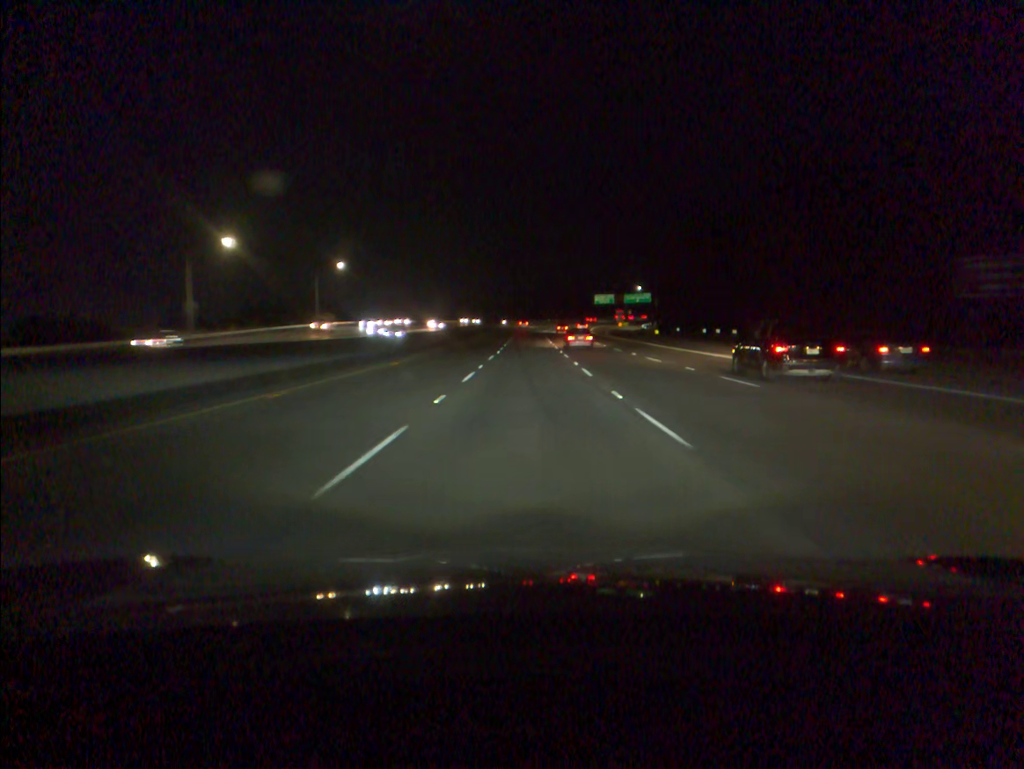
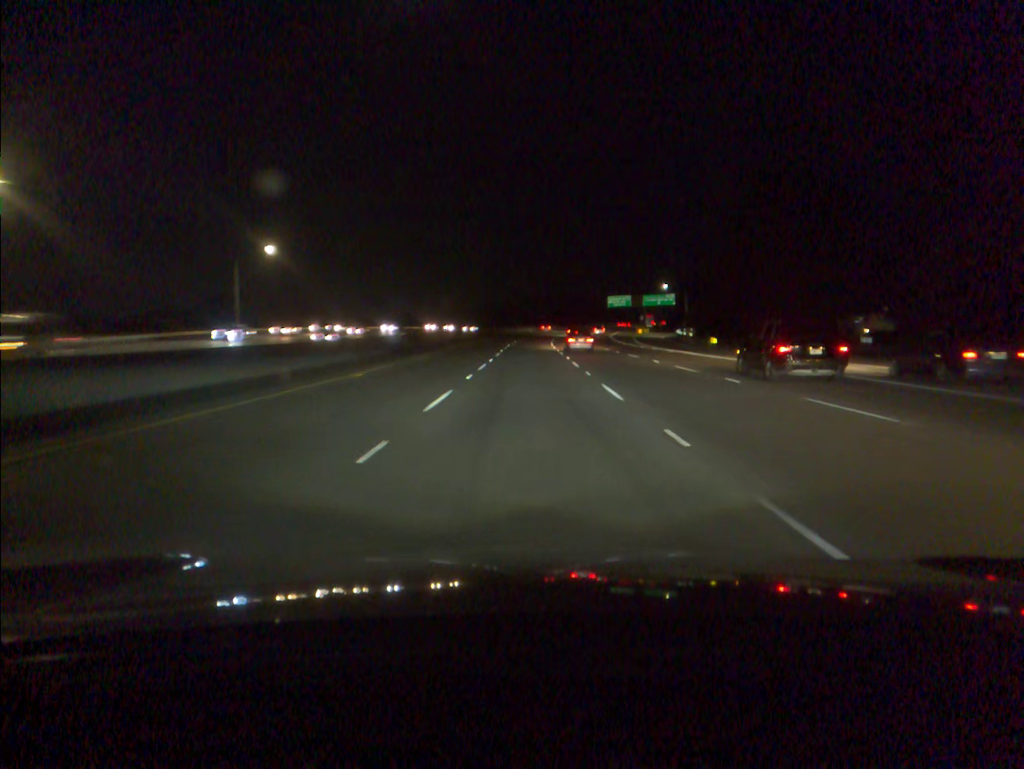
(0.0, +36.1) m; 0°
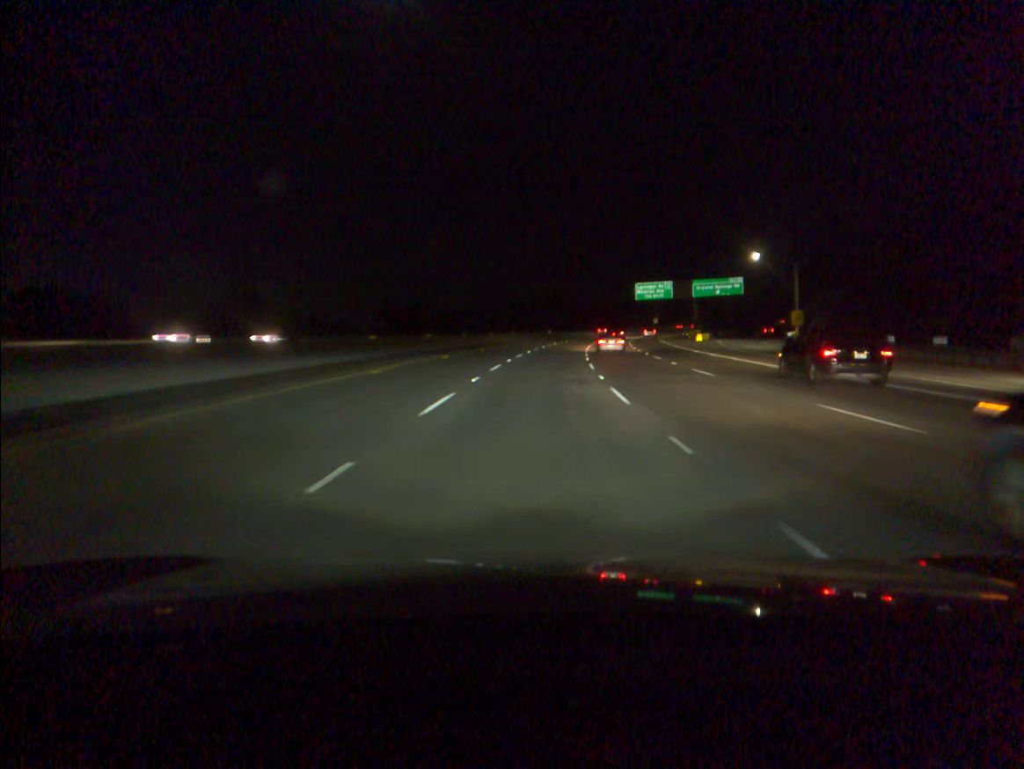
(+0.2, +71.8) m; +1°
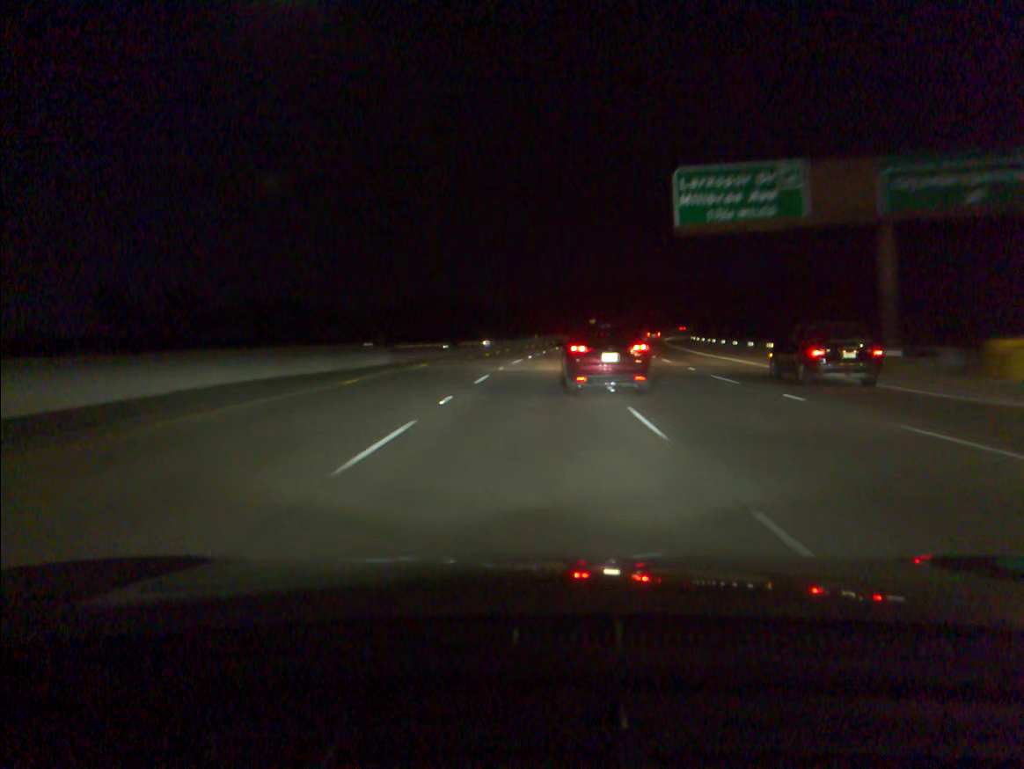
(+5.8, +89.8) m; +7°
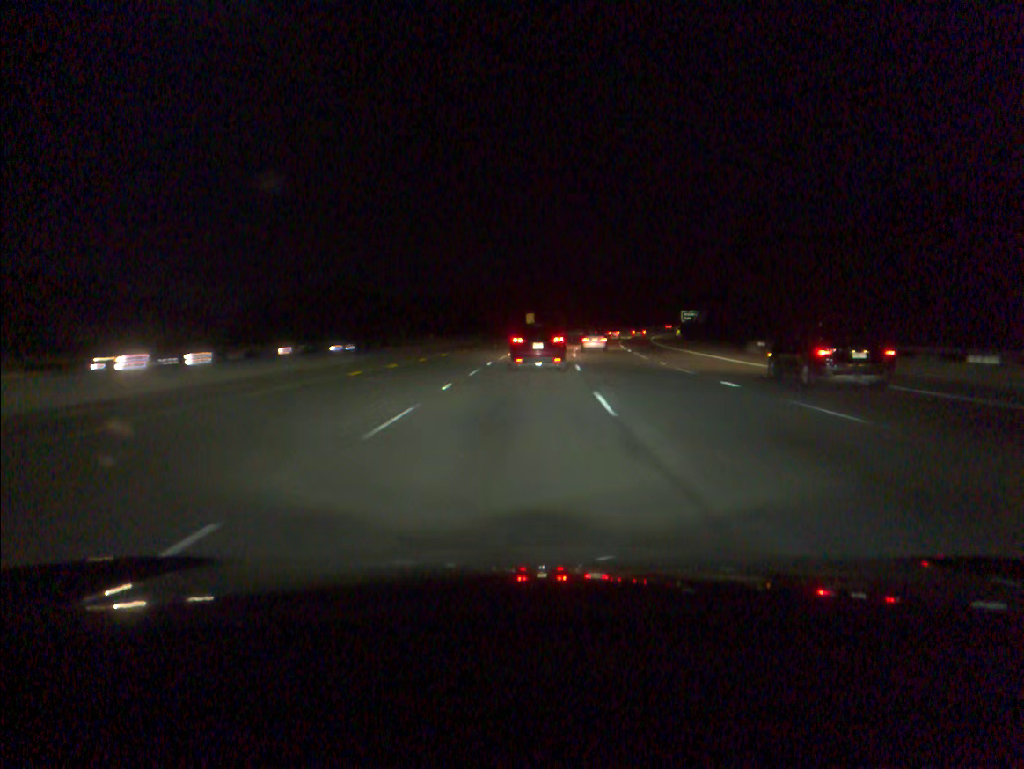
(+2.7, +54.8) m; +5°
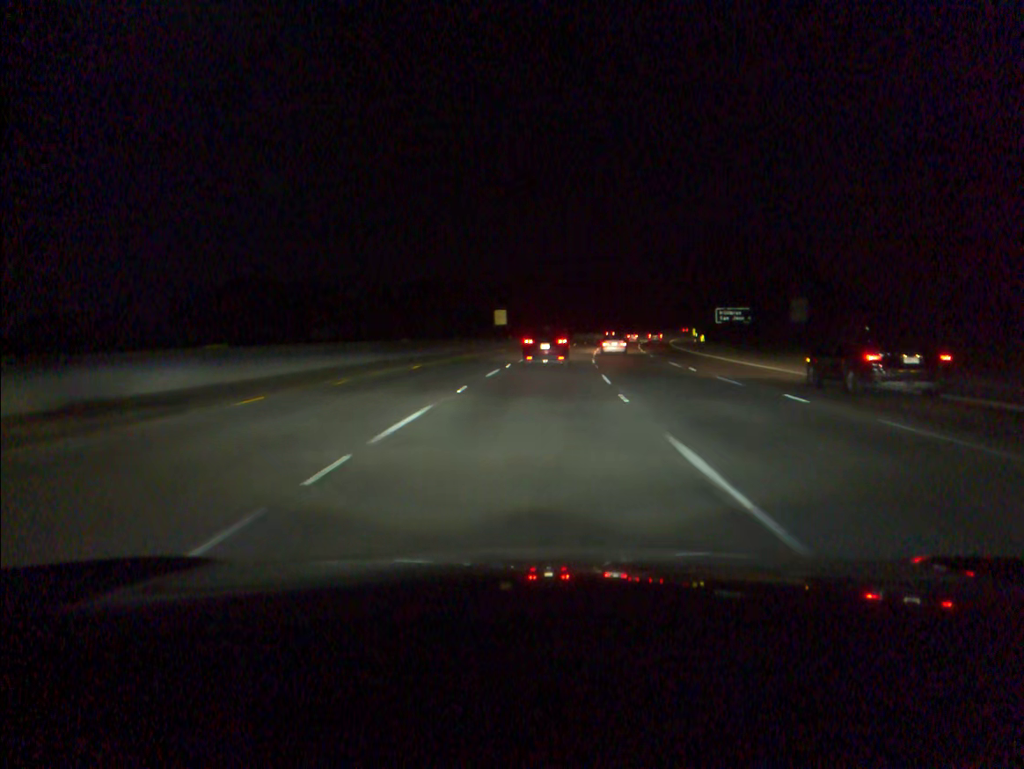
(+0.5, +36.6) m; +2°
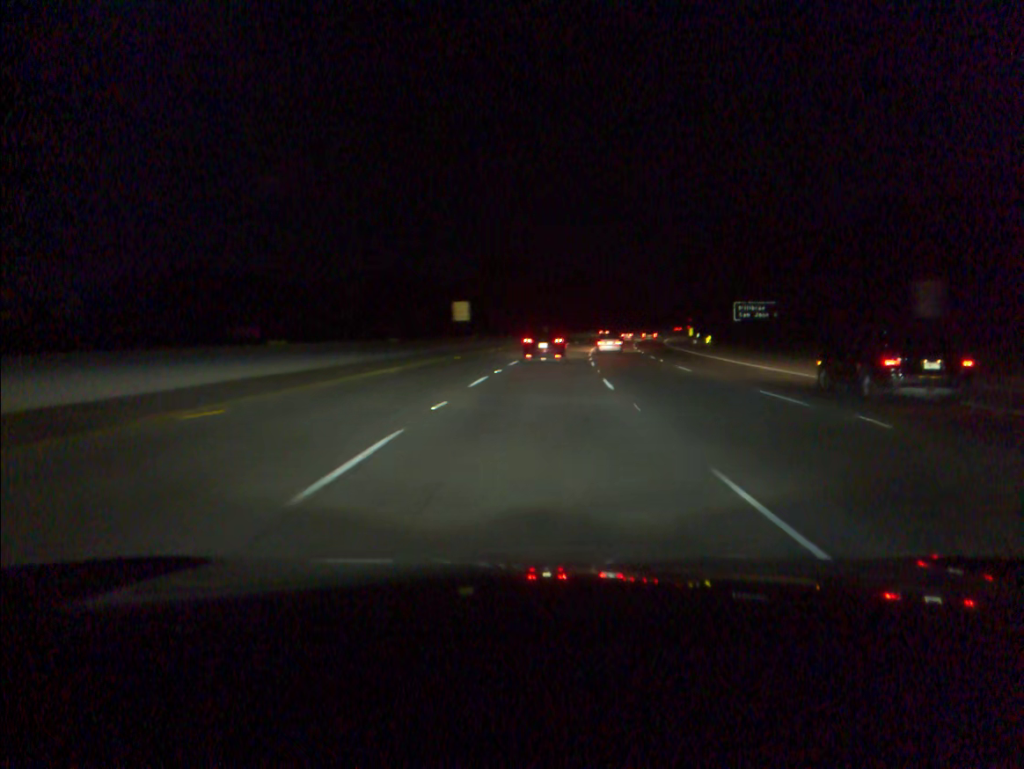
(+0.3, +18.3) m; +2°
